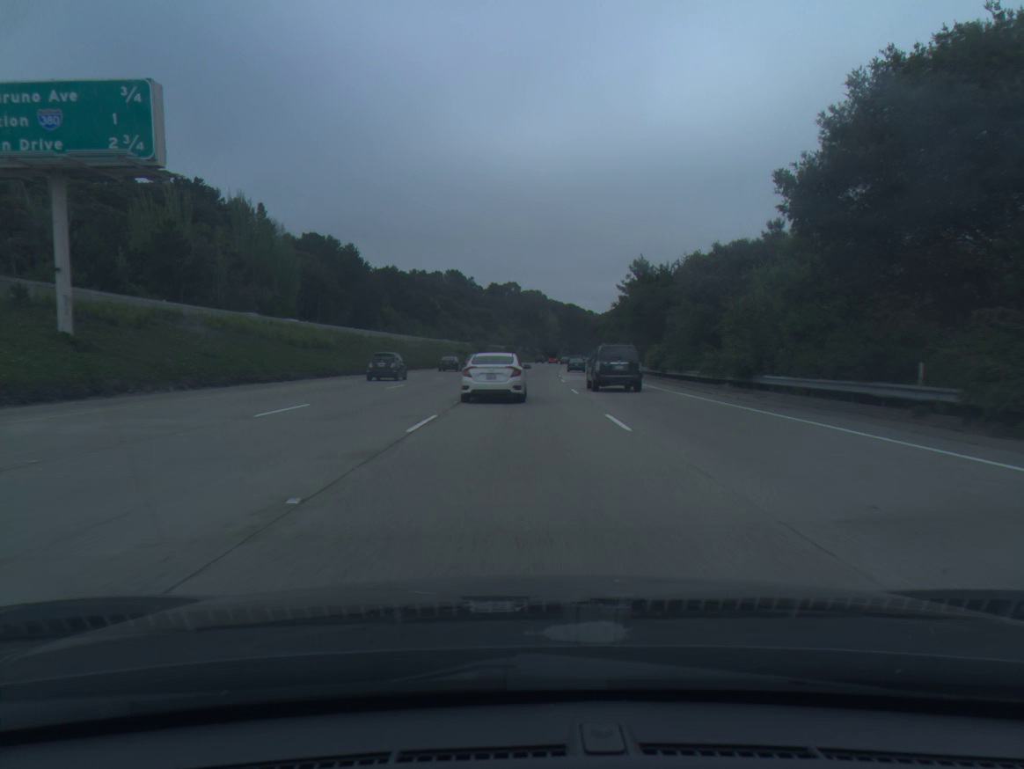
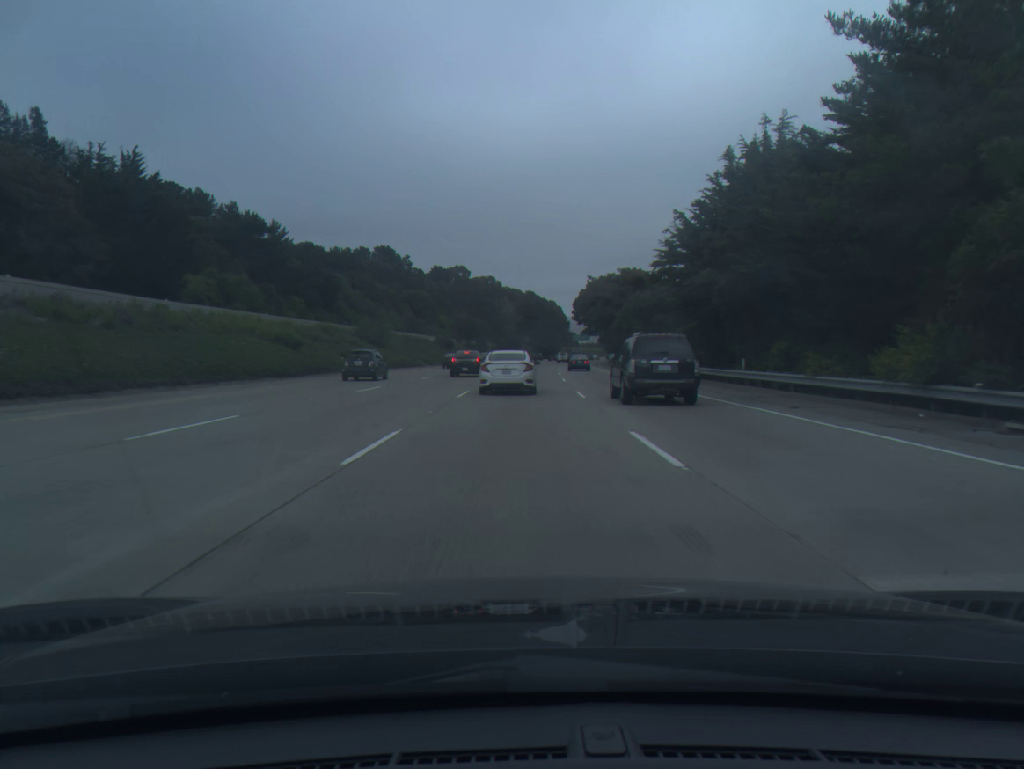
(+2.2, +76.9) m; +3°
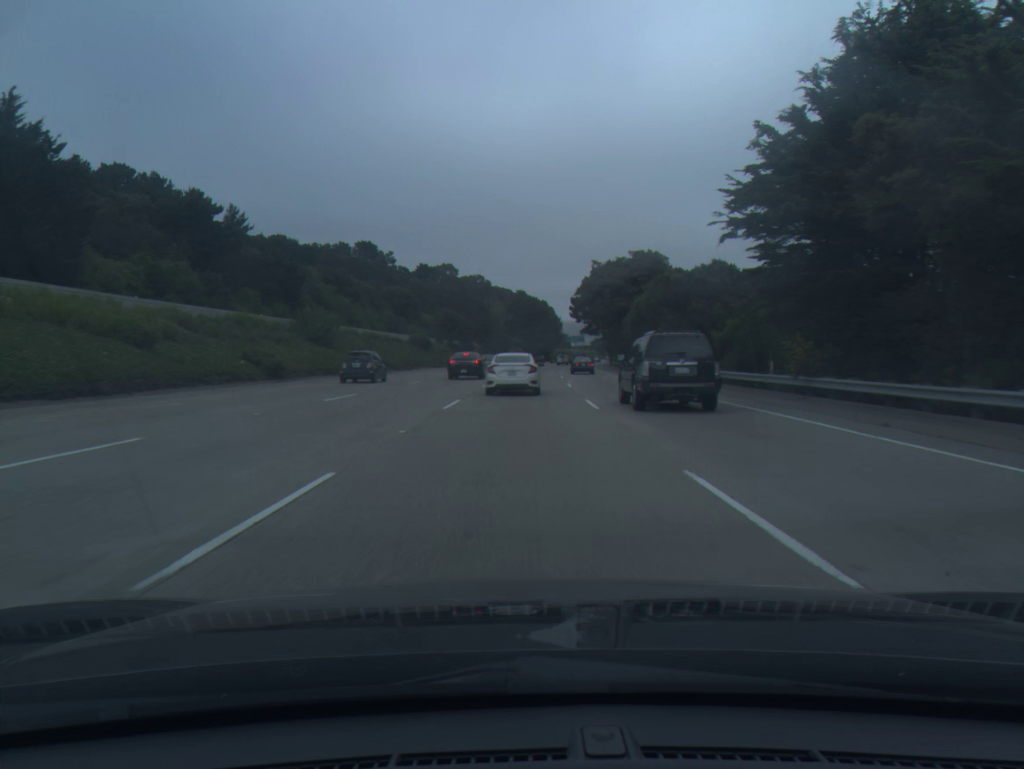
(+0.1, +18.8) m; +1°
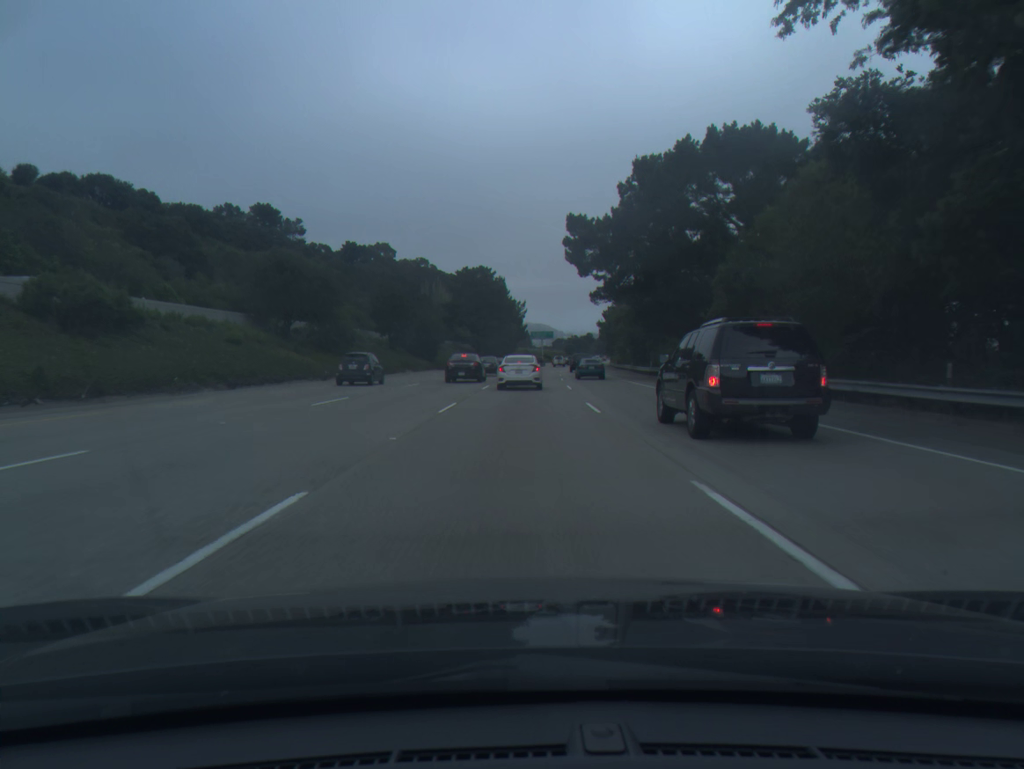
(+2.2, +73.9) m; +3°
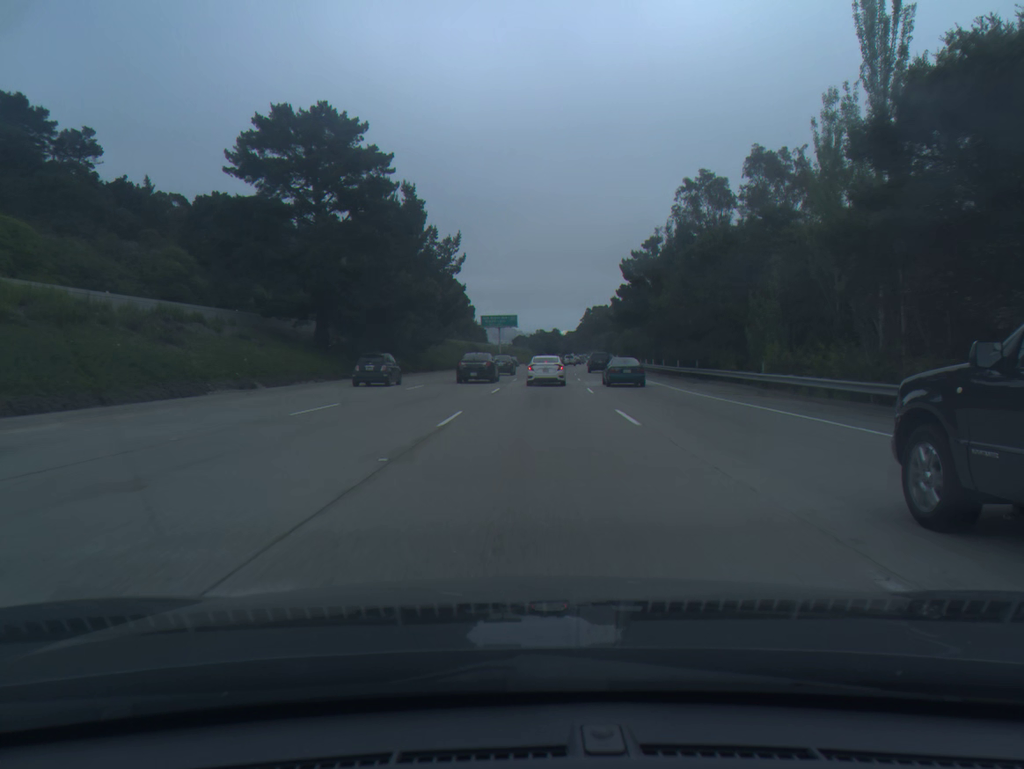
(+3.0, +90.8) m; +3°
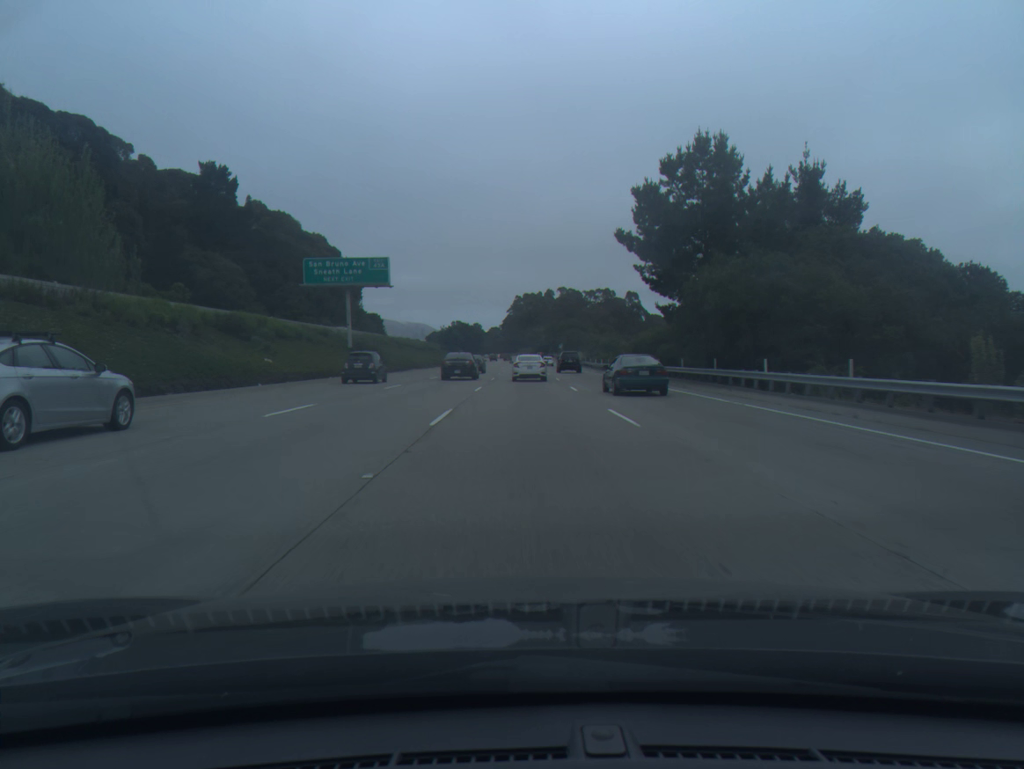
(+3.8, +87.8) m; +6°
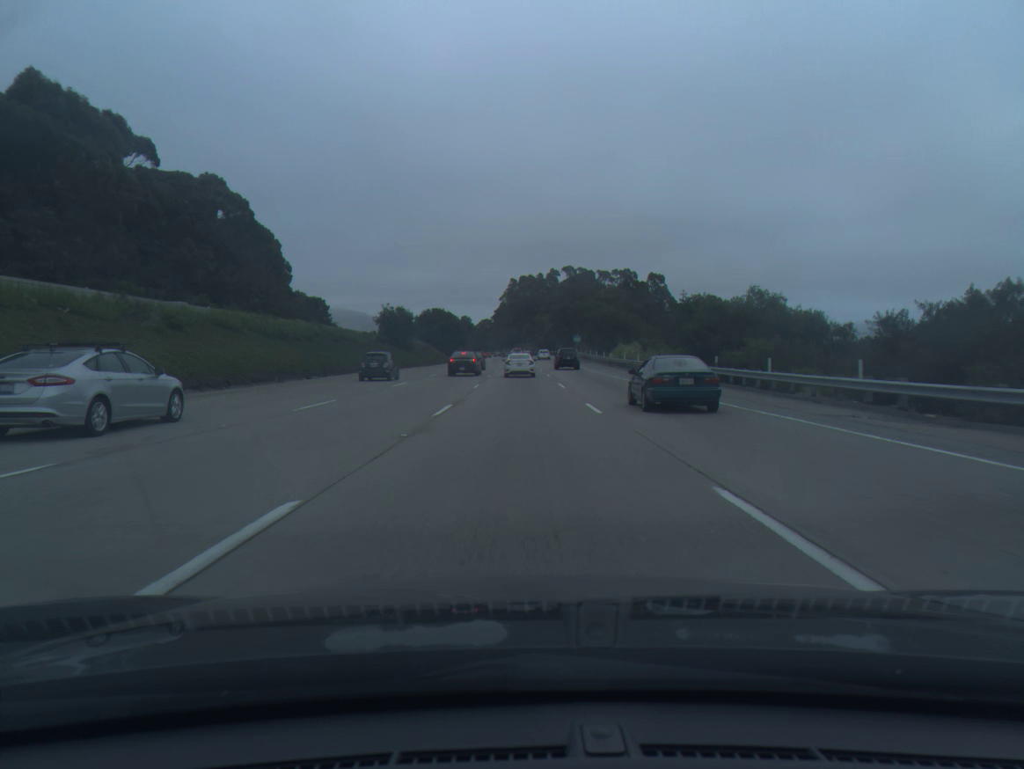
(+0.6, +69.5) m; 0°
